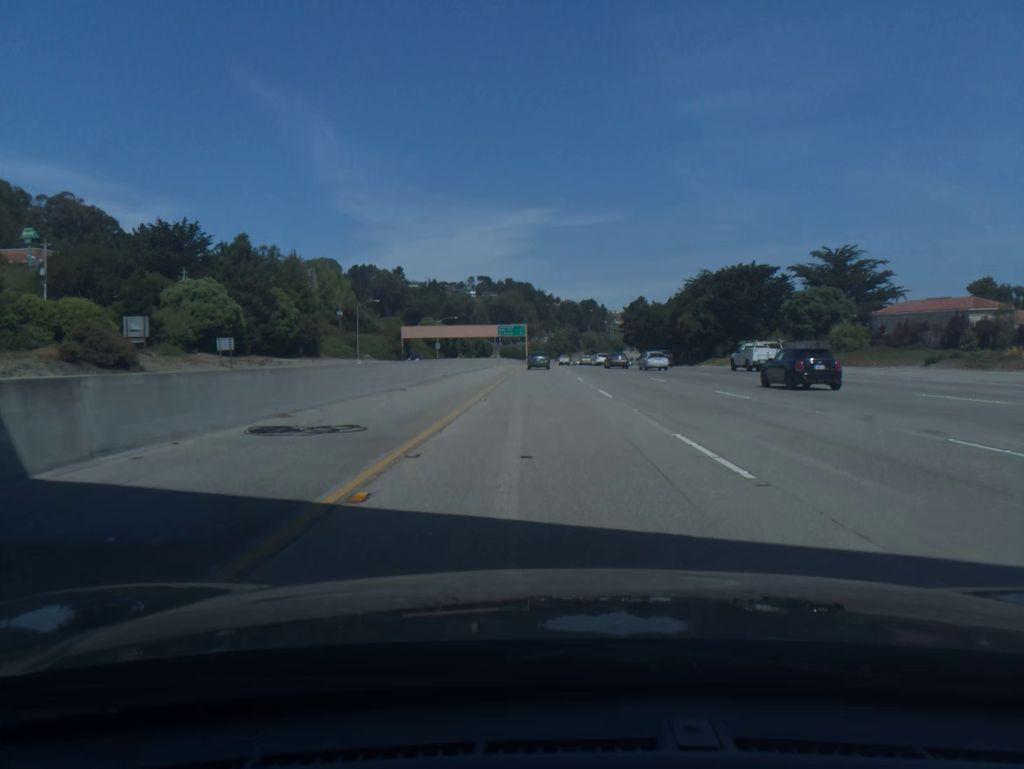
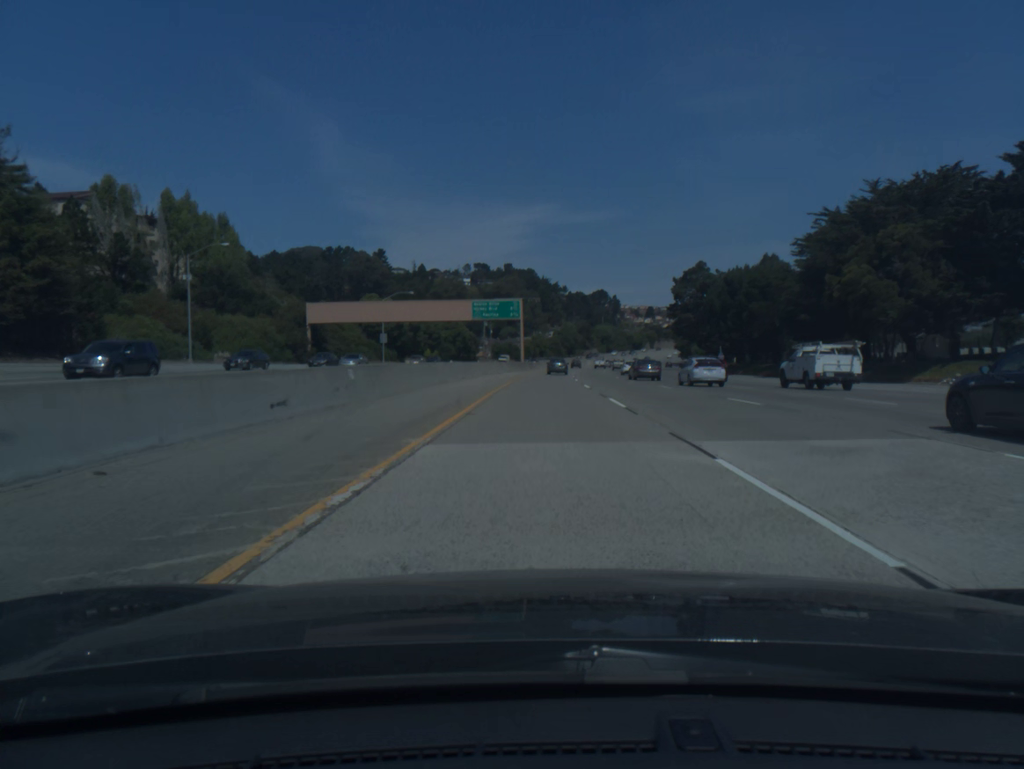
(-0.3, +80.0) m; 0°
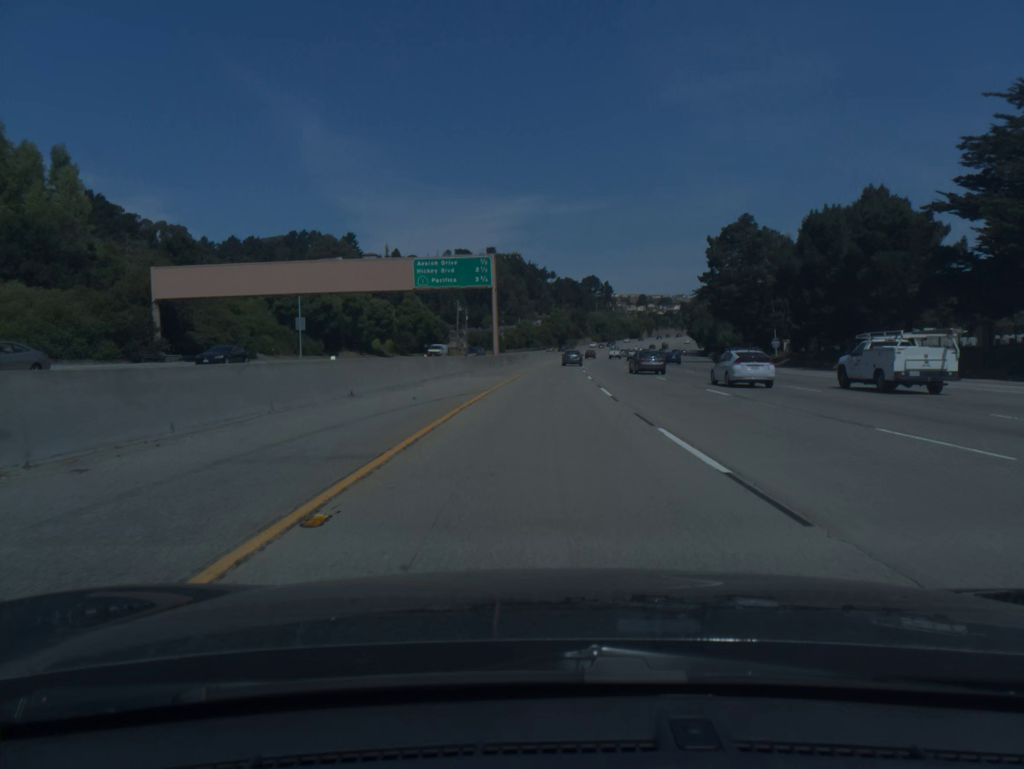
(+0.2, +40.1) m; +1°
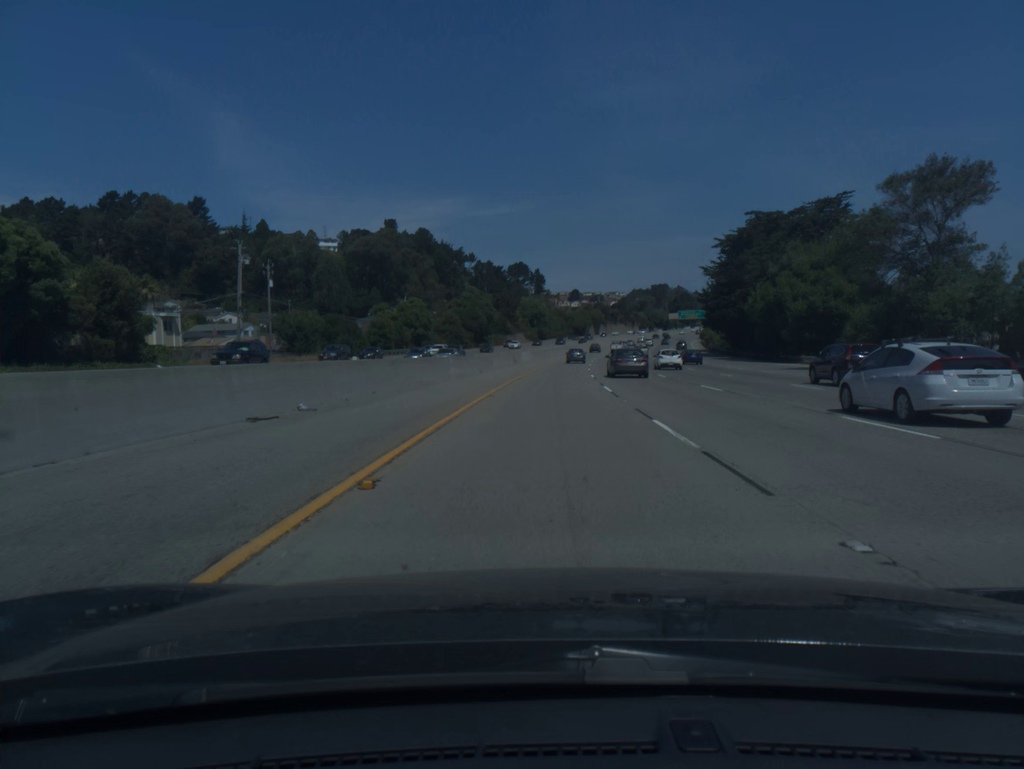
(+4.2, +100.7) m; +5°
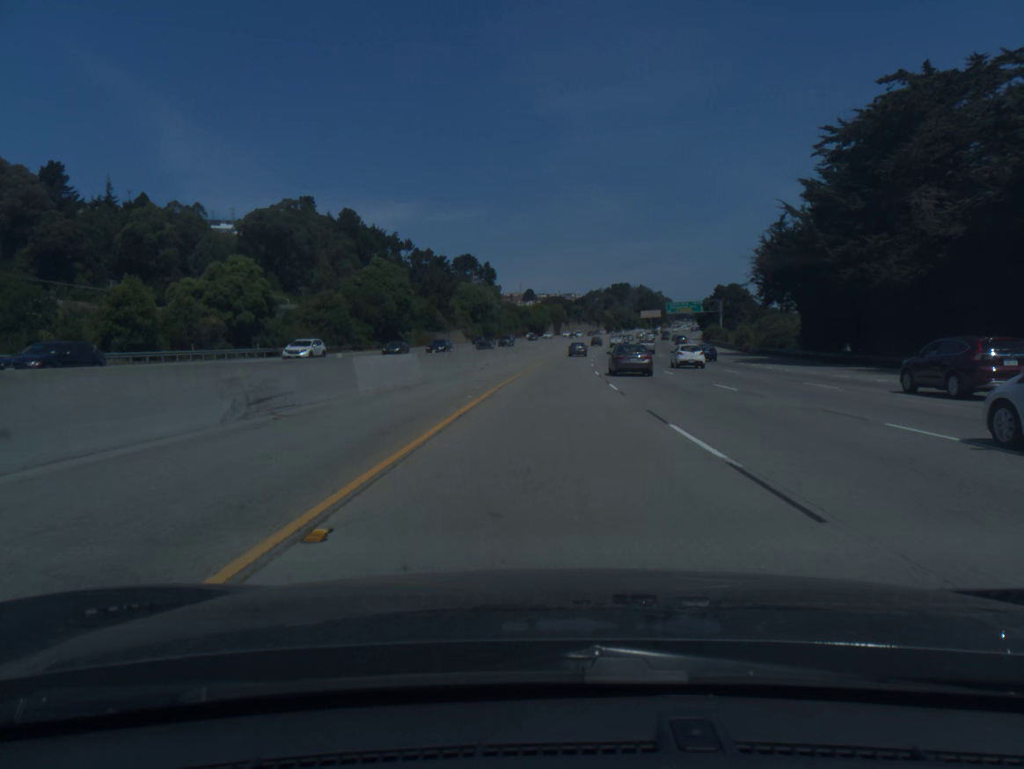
(+1.7, +60.3) m; +3°
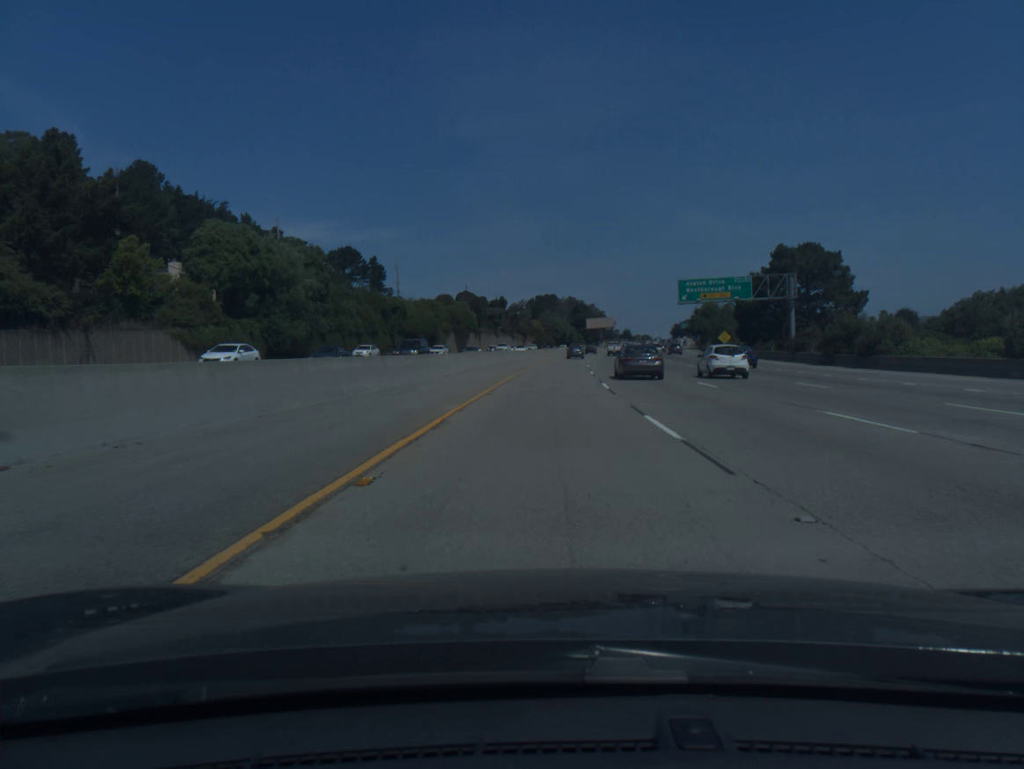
(+5.3, +99.7) m; +6°
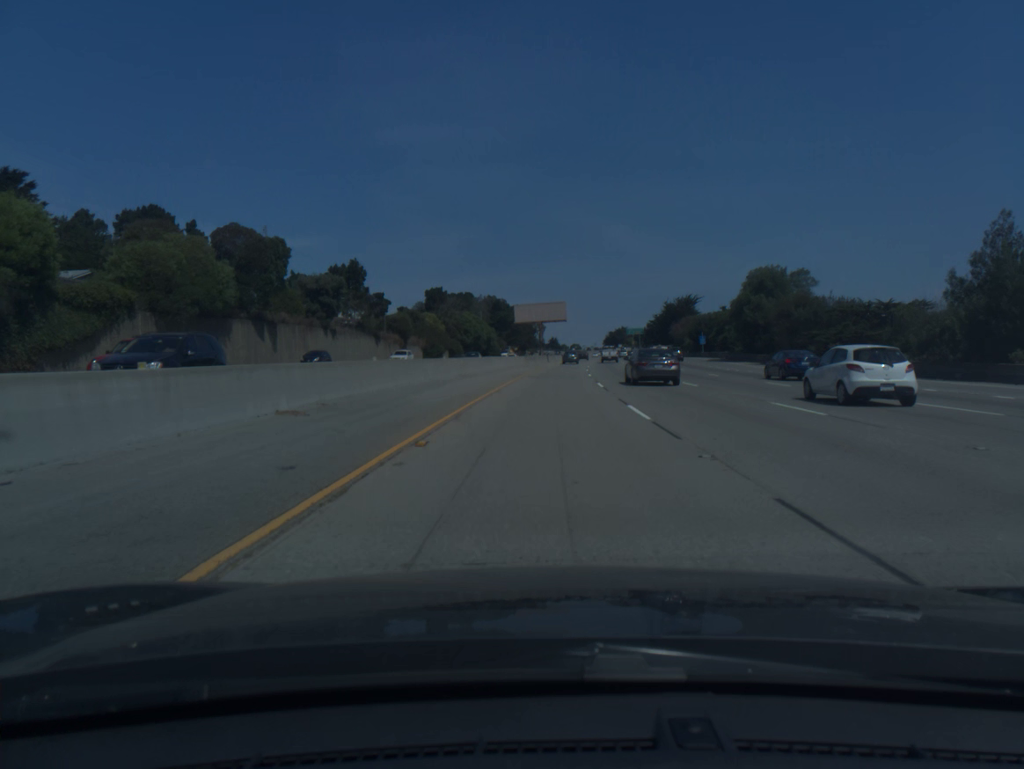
(+4.8, +98.8) m; +6°
